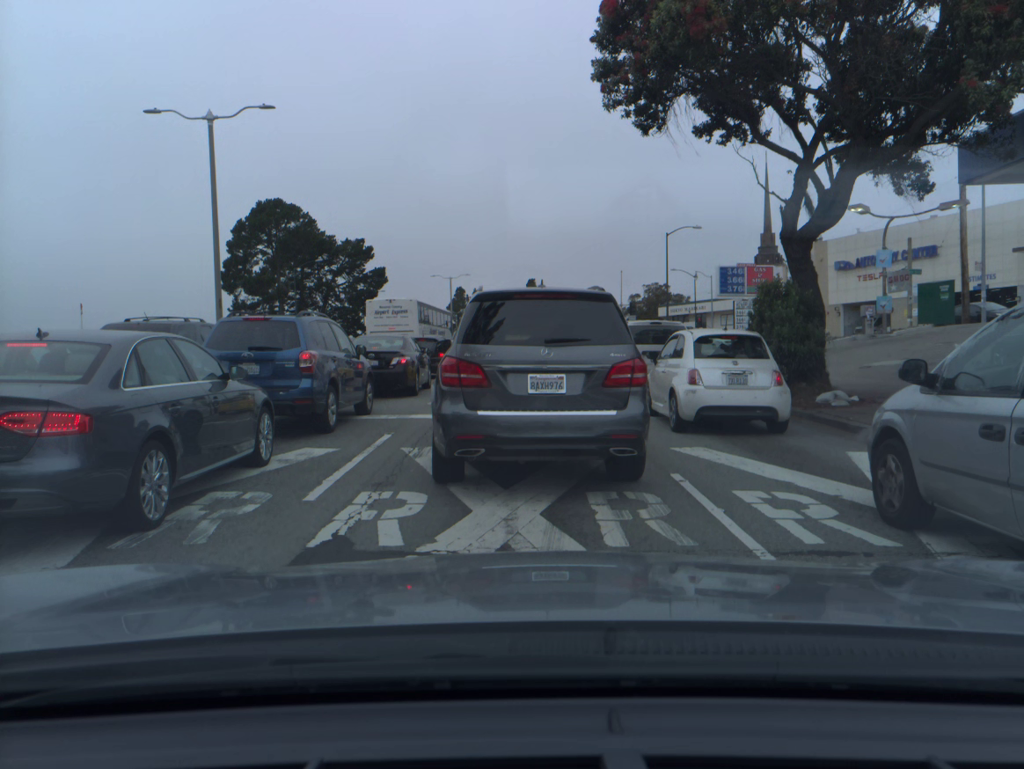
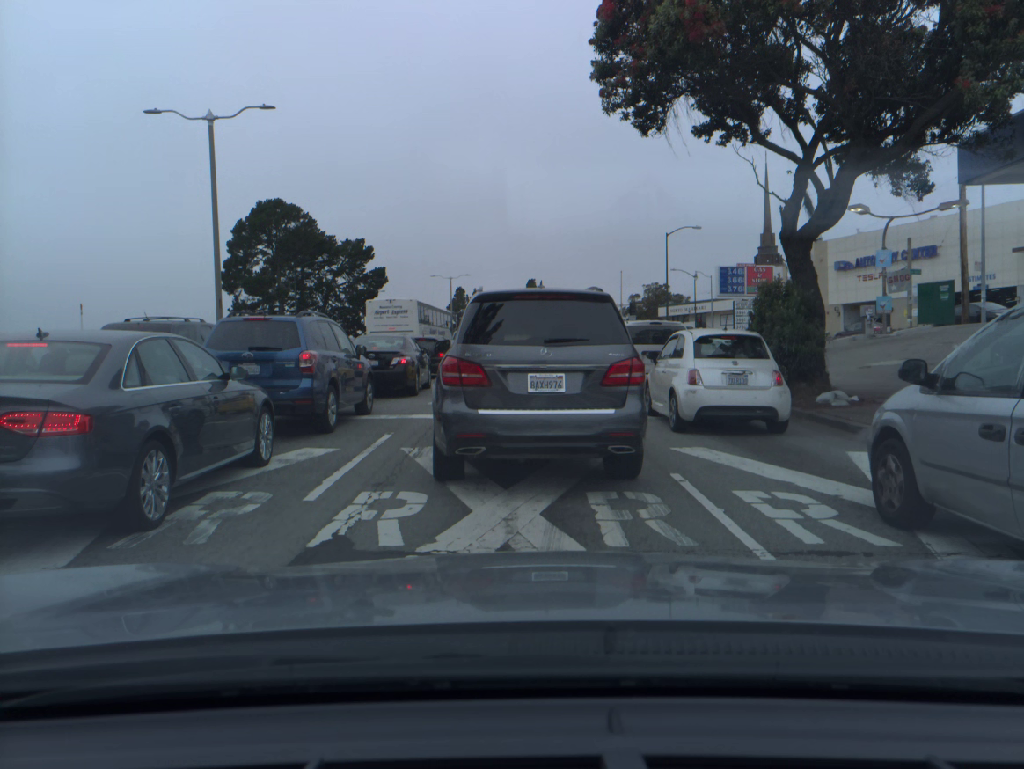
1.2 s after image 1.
(0.0, 0.0) m; 0°
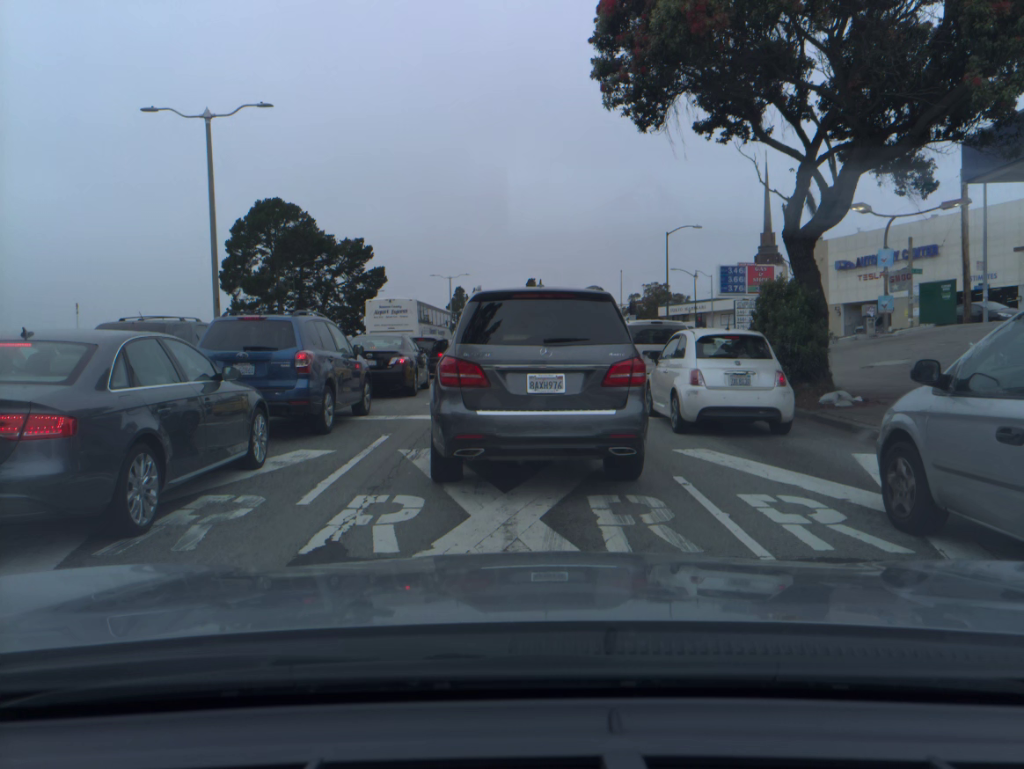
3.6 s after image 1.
(0.0, +0.2) m; 0°
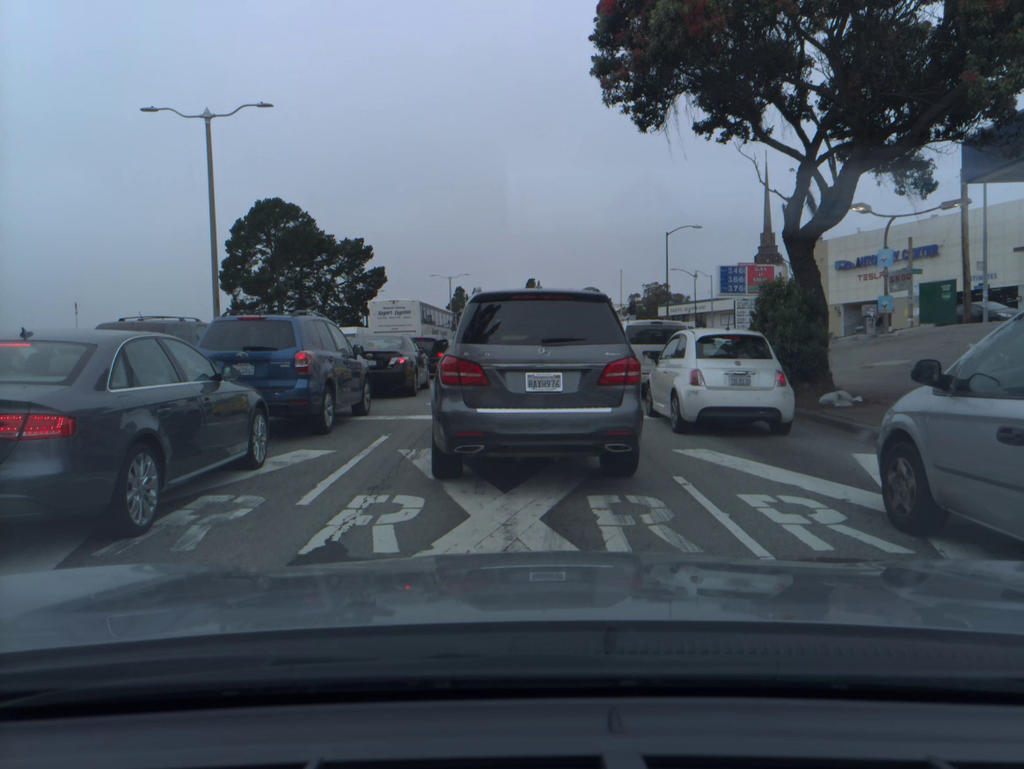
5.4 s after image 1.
(0.0, 0.0) m; 0°
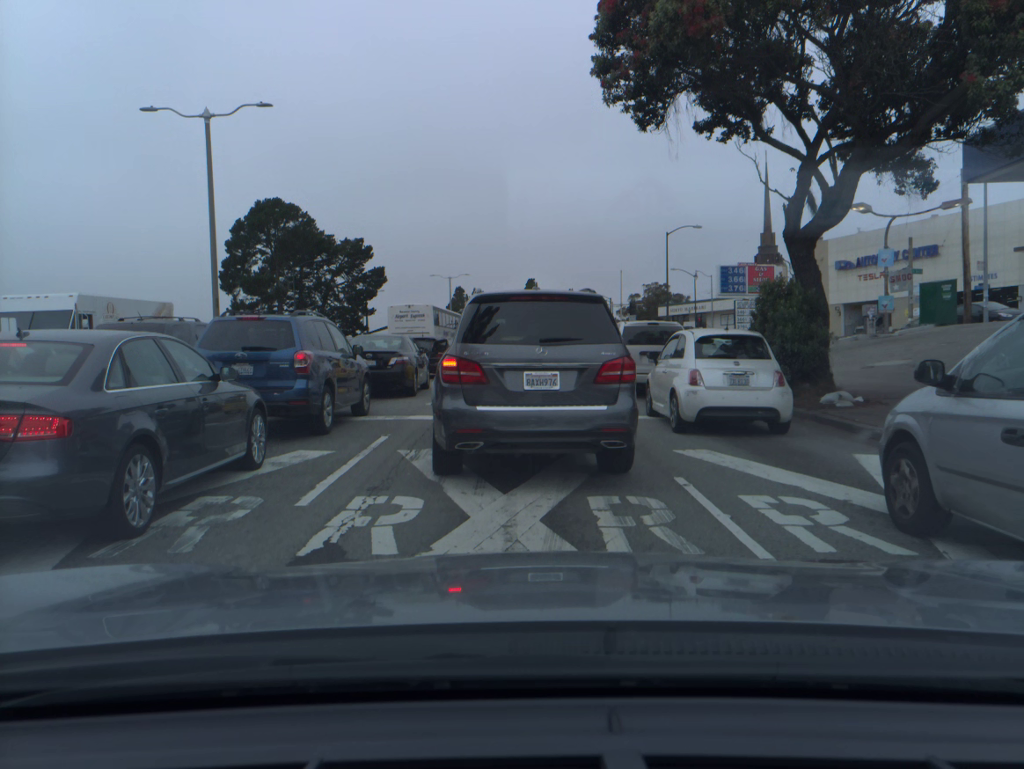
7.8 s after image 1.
(0.0, 0.0) m; 0°
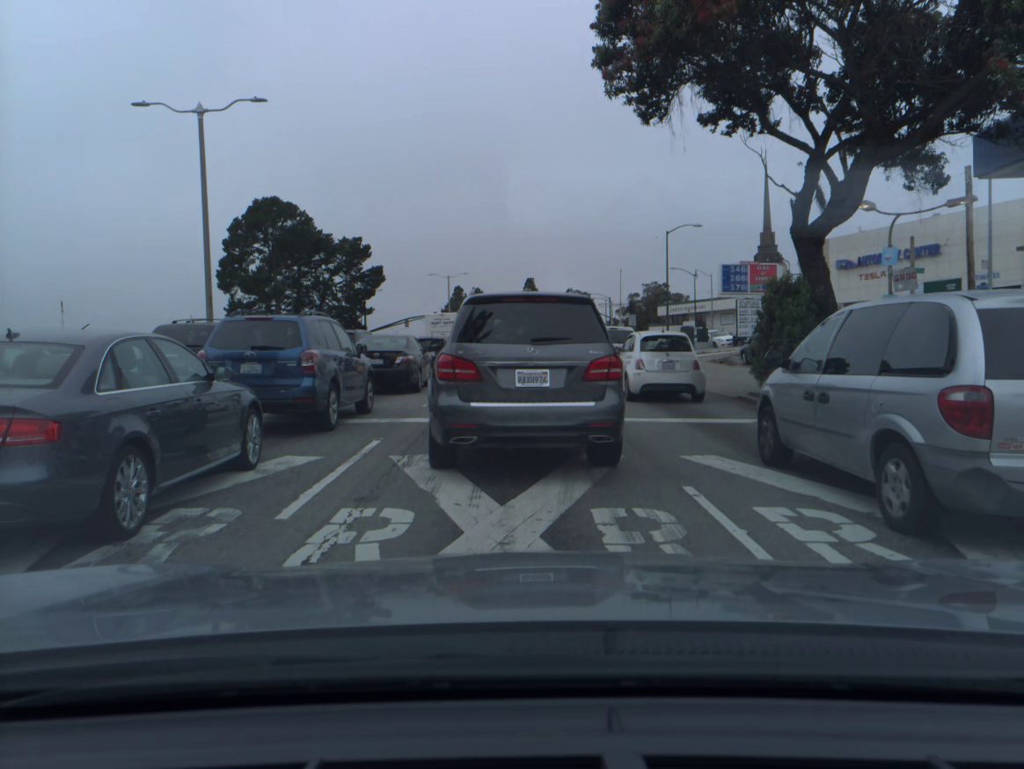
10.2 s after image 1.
(0.0, +0.4) m; 0°
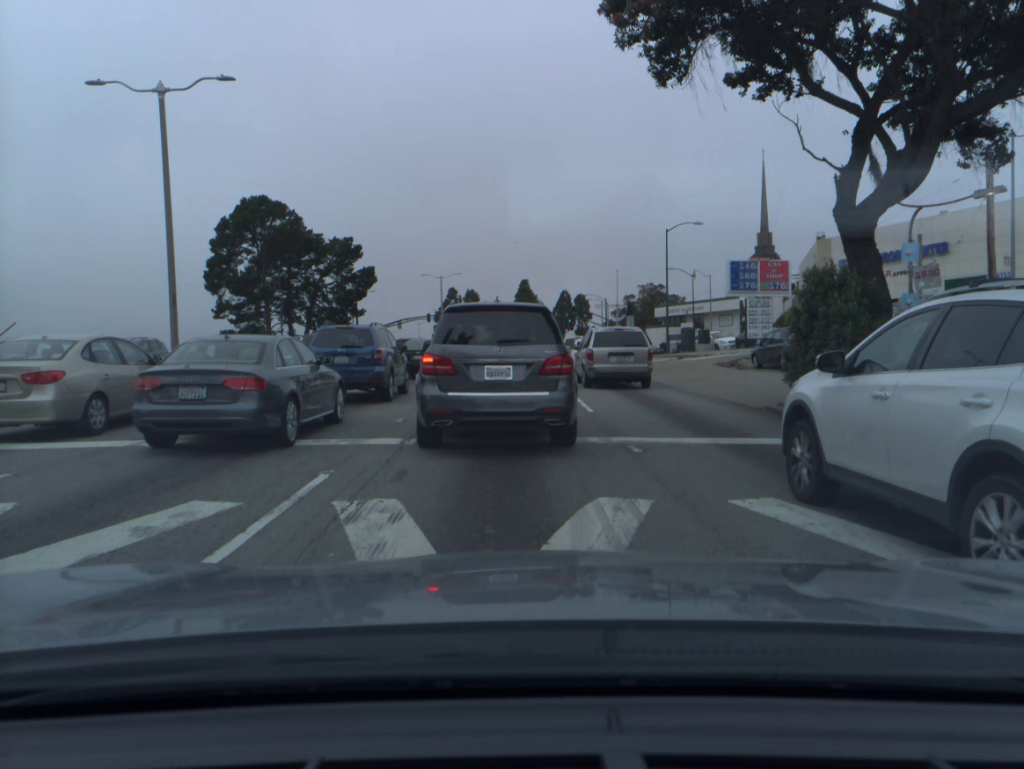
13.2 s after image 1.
(+0.1, +2.3) m; +1°
